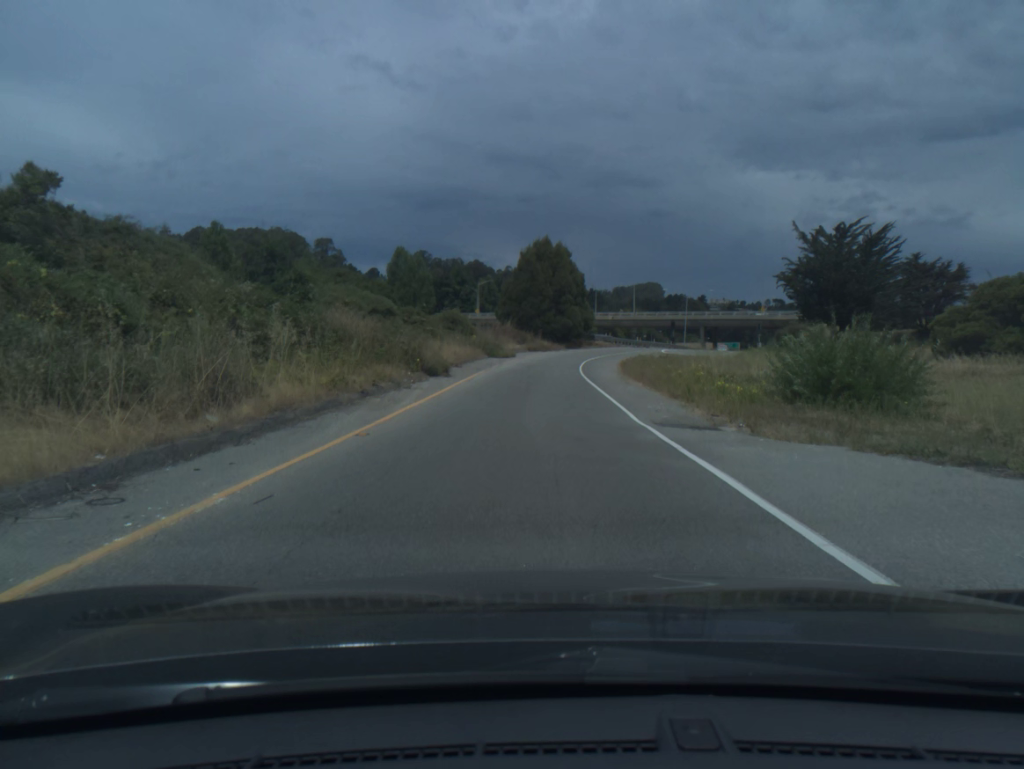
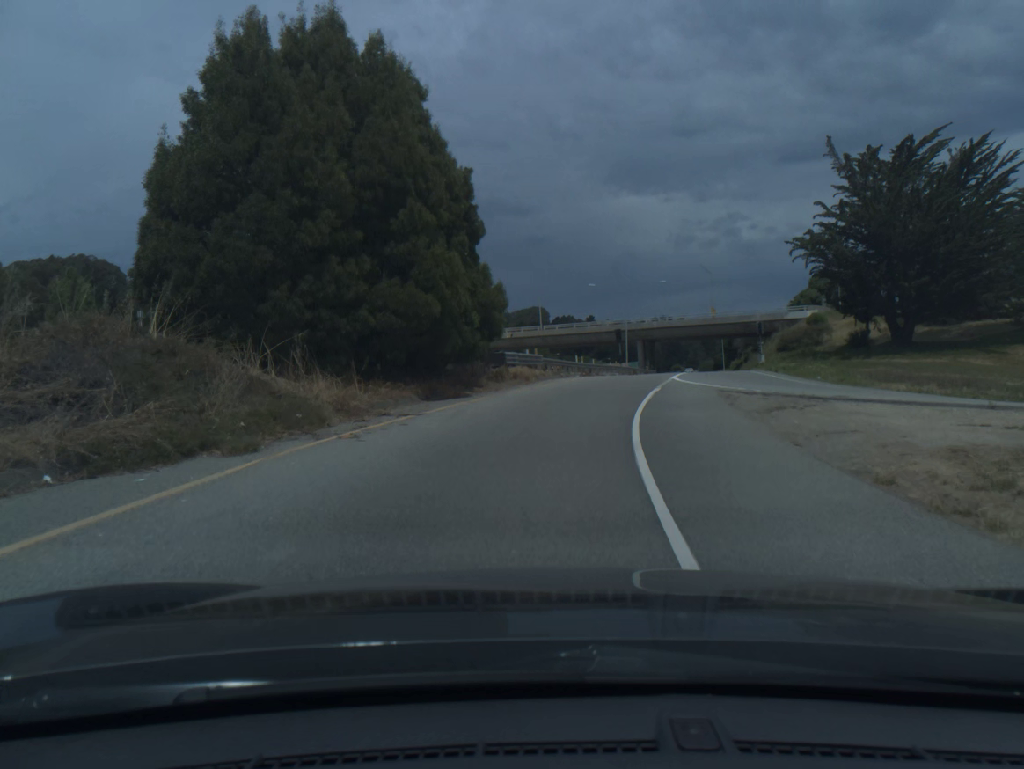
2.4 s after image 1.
(+2.2, +51.2) m; +8°
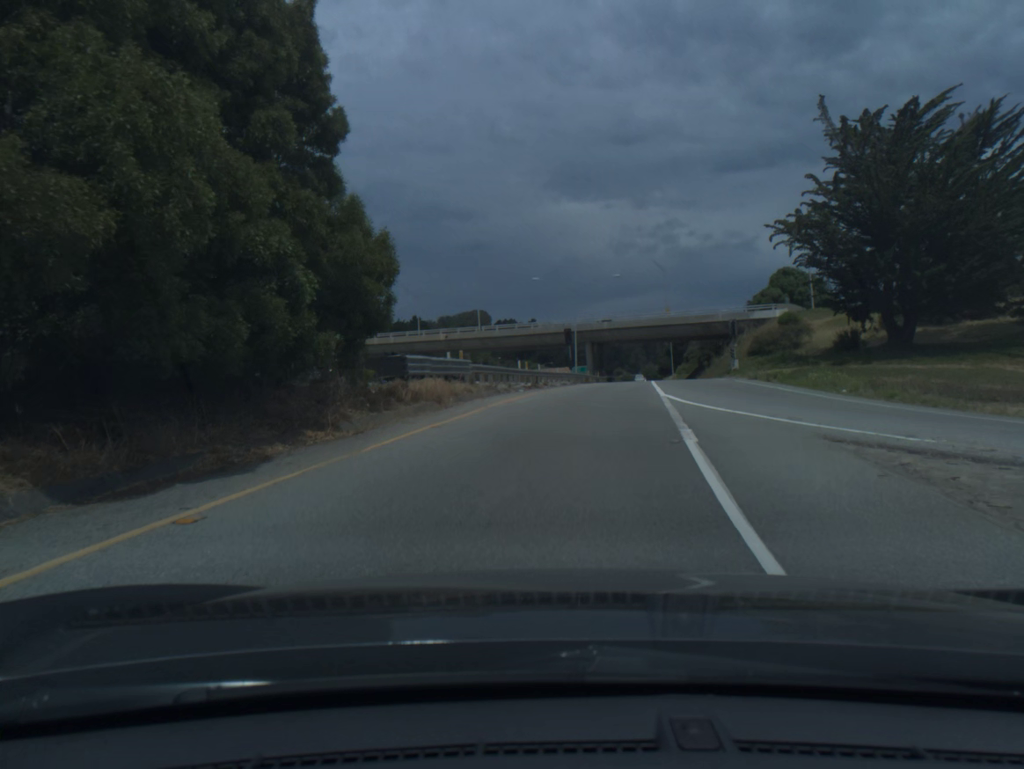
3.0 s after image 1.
(+0.4, +12.4) m; +4°
